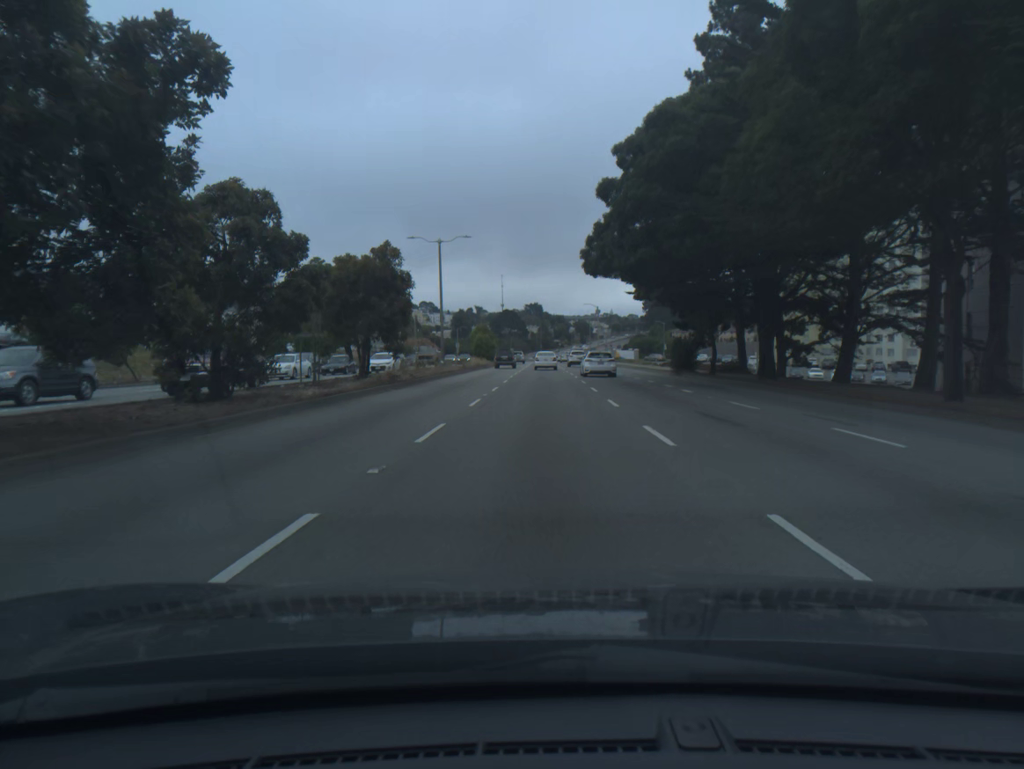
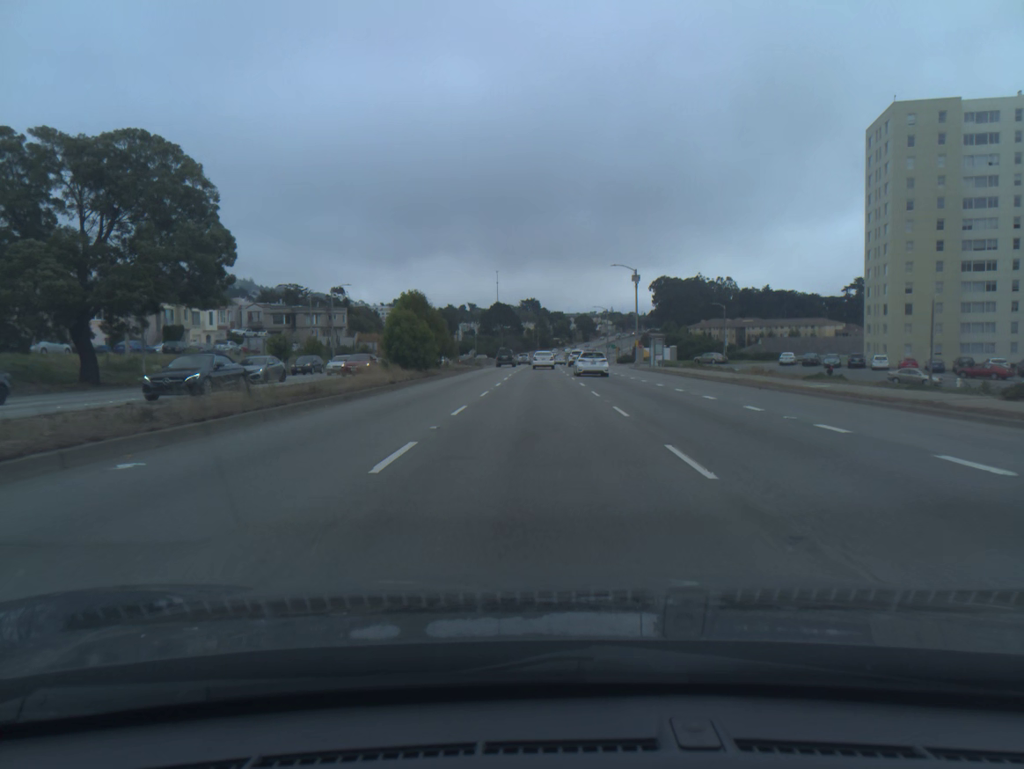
(+0.1, +54.4) m; 0°
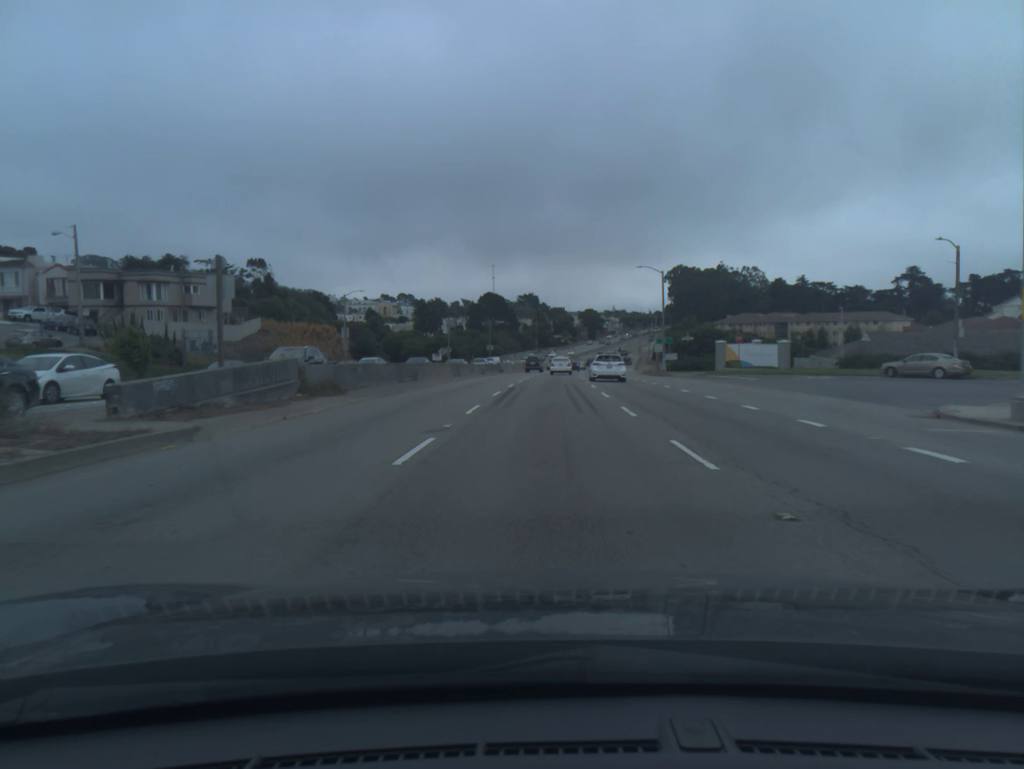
(-0.2, +58.8) m; 0°
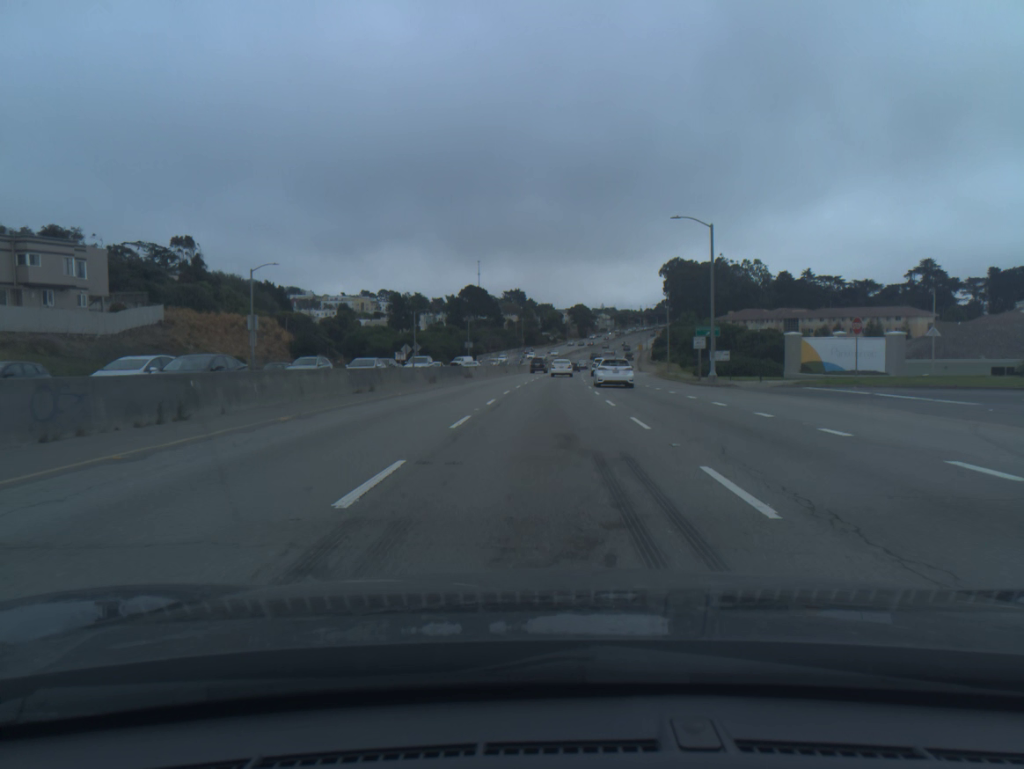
(+0.2, +24.5) m; +1°
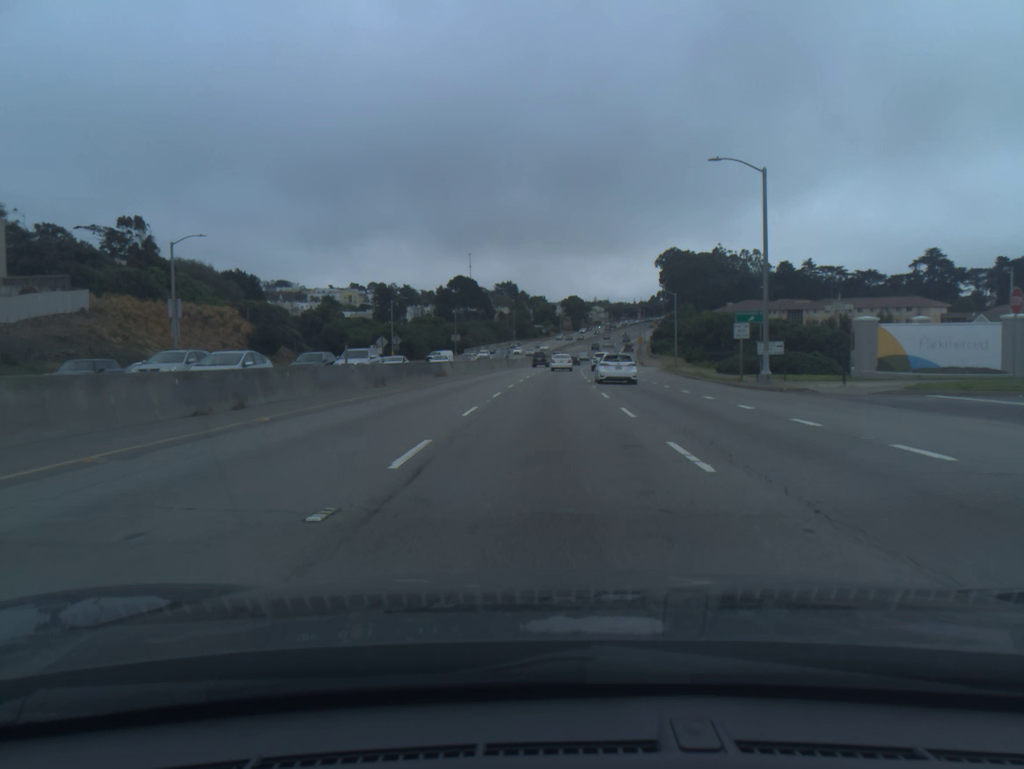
(+0.1, +12.5) m; +1°
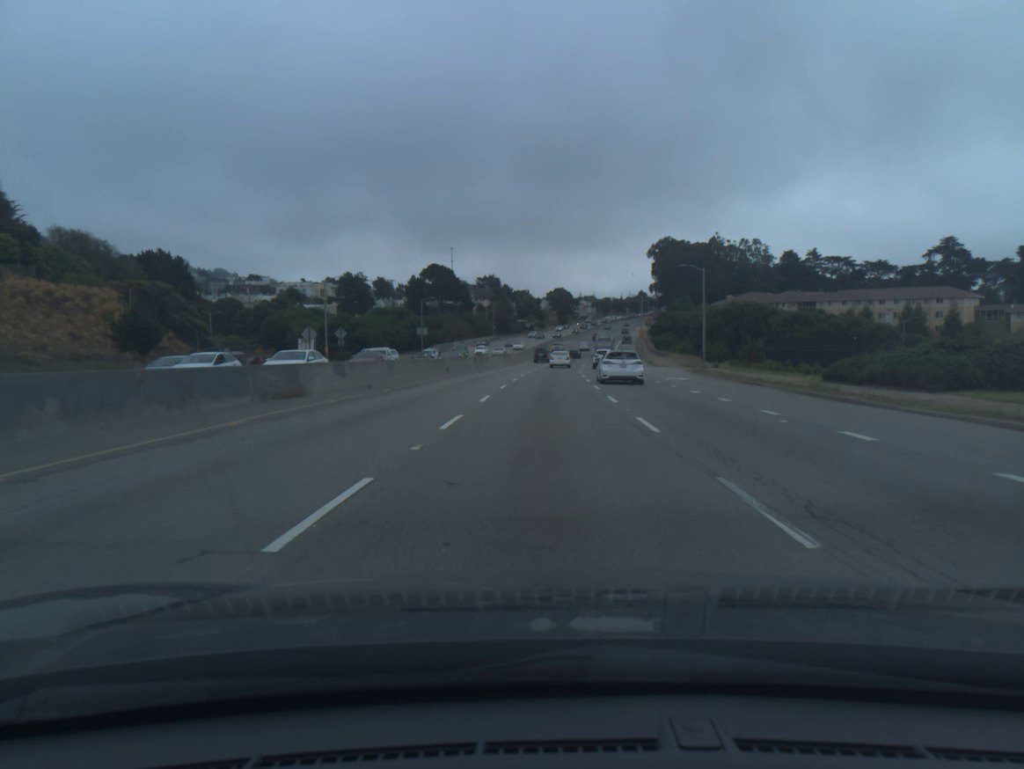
(+0.2, +25.6) m; +1°
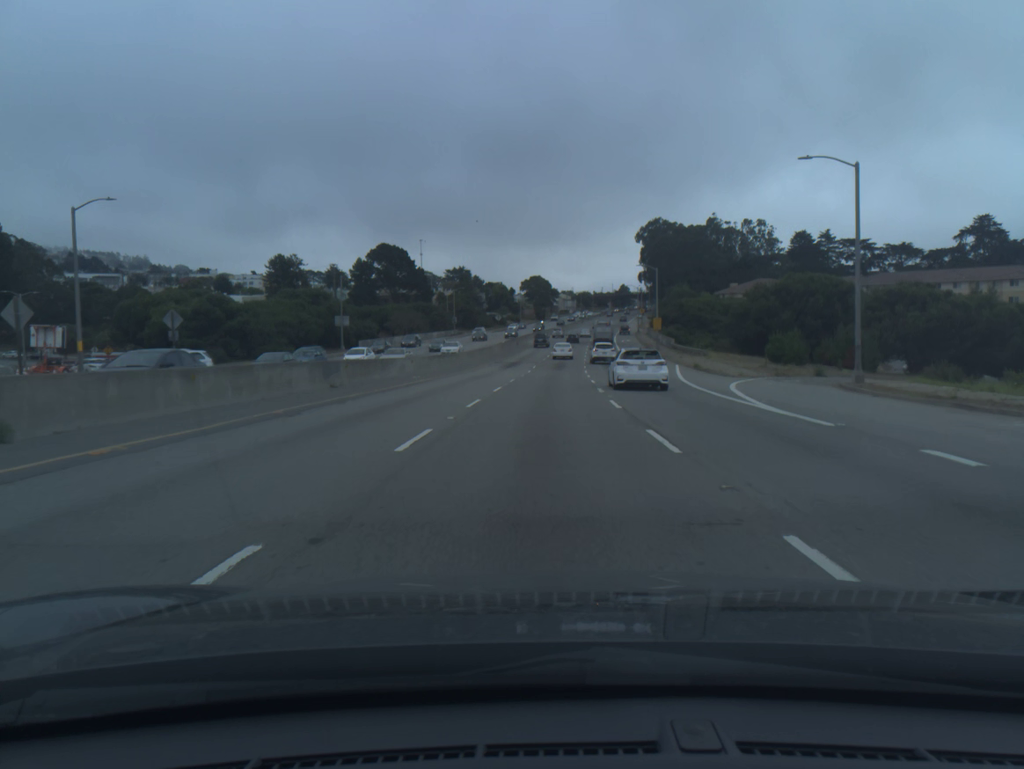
(+0.6, +39.6) m; +2°
